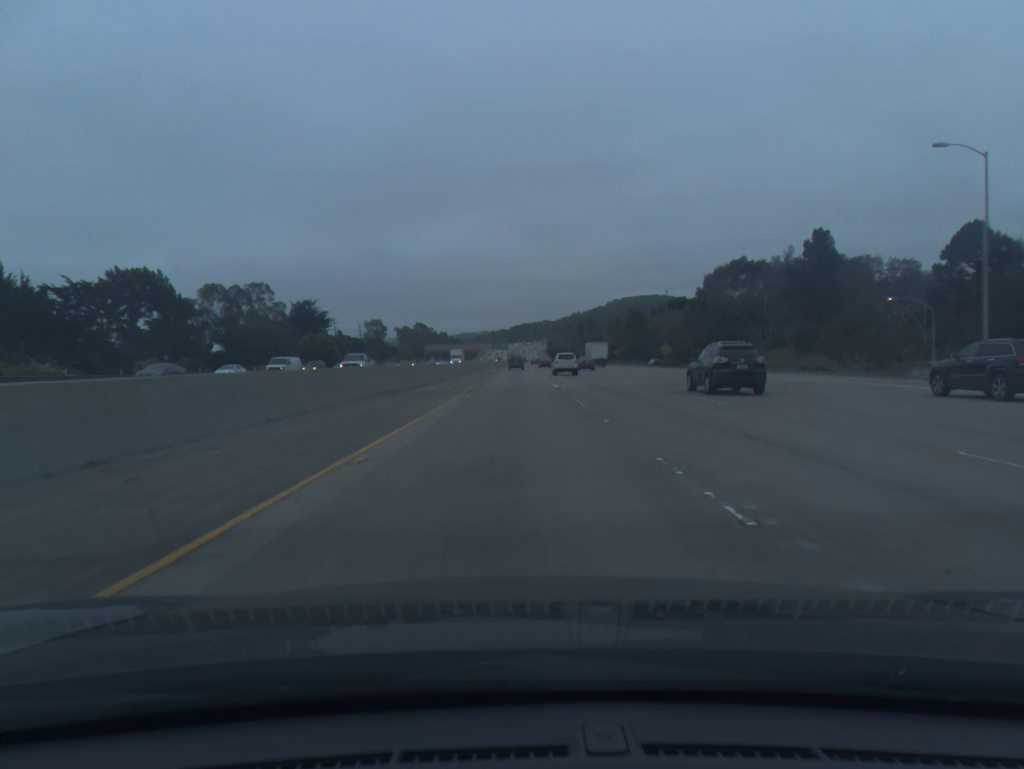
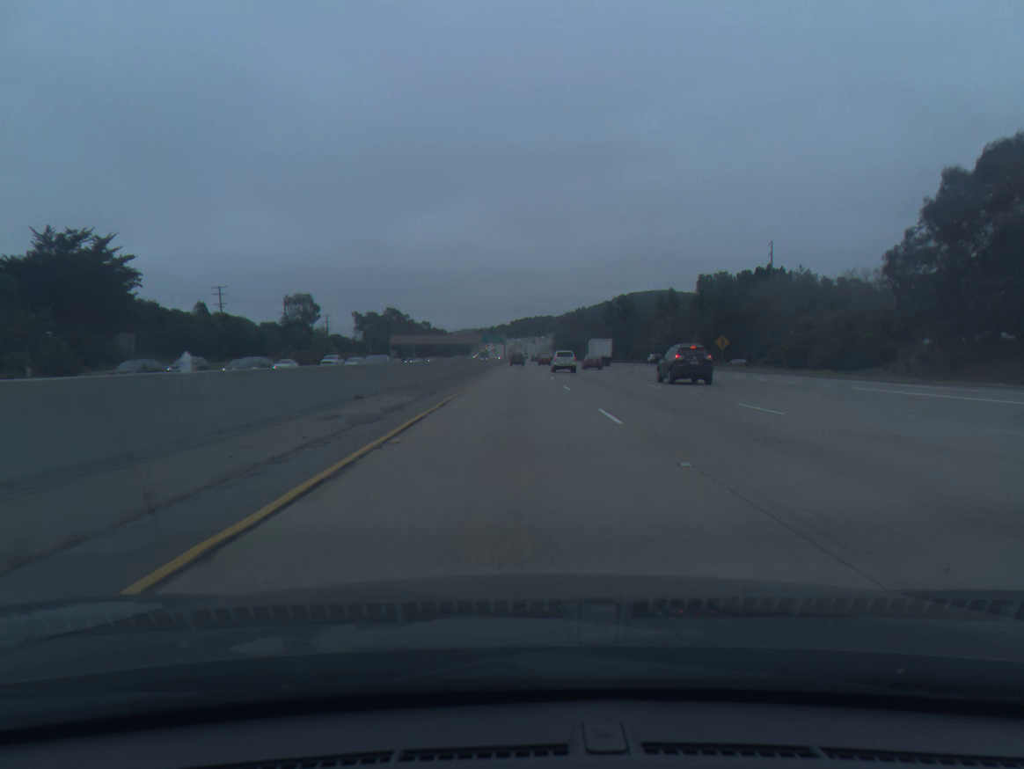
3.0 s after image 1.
(-0.2, +92.1) m; 0°
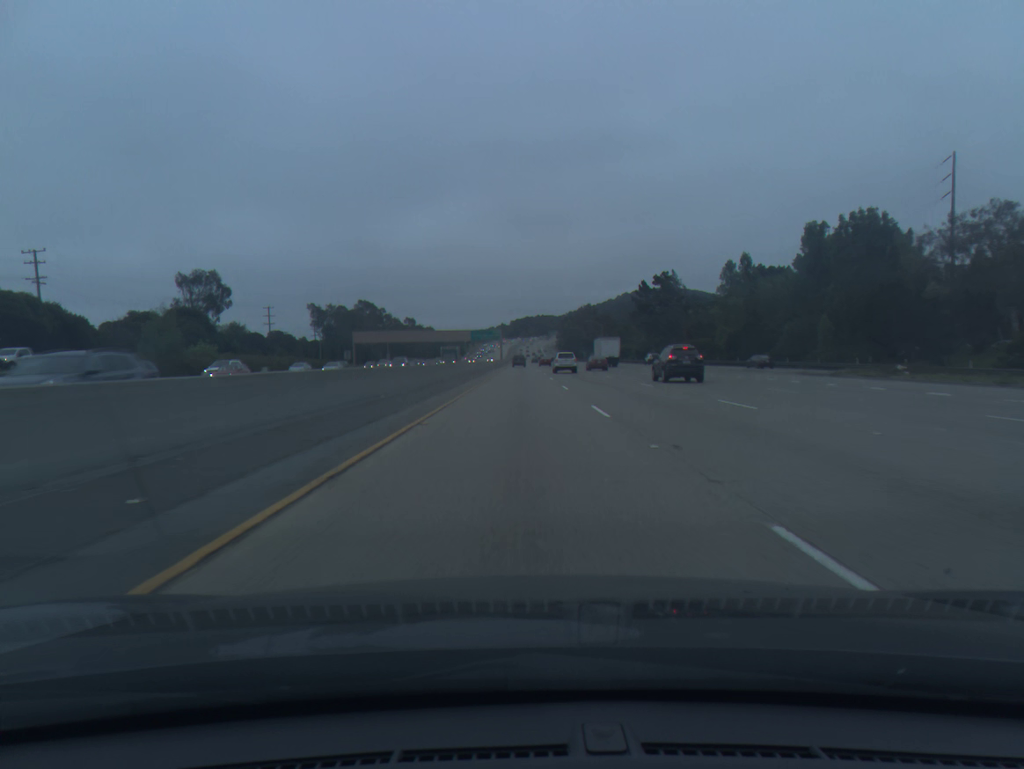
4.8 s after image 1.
(0.0, +55.2) m; 0°
